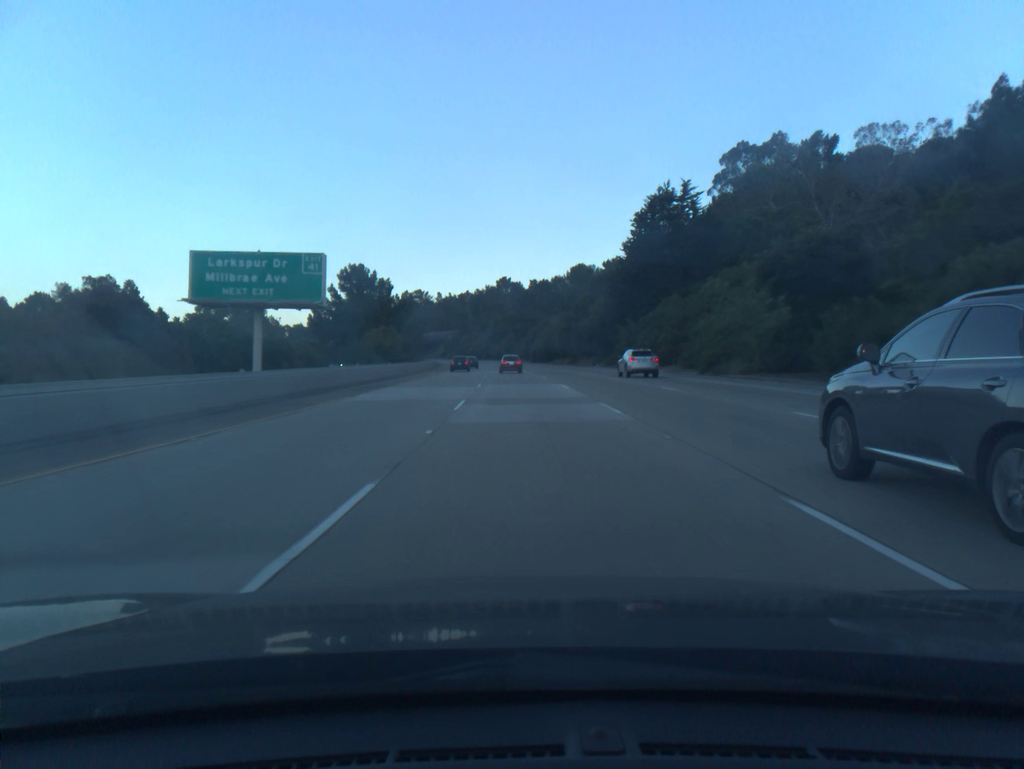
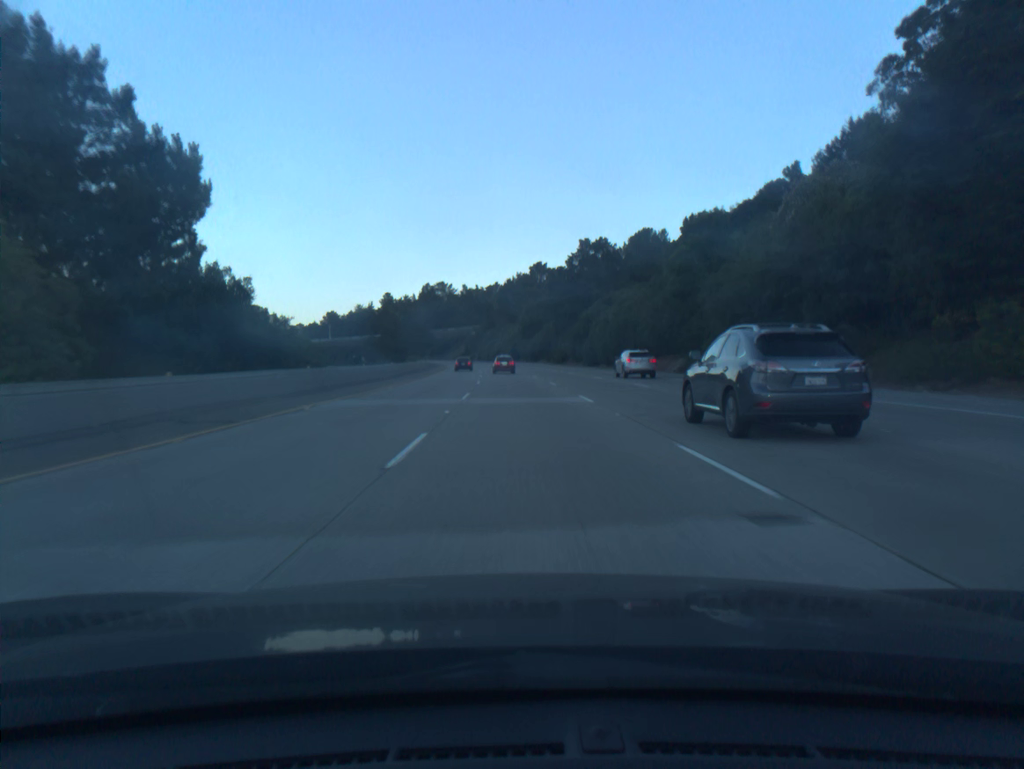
(-1.4, +68.2) m; -2°
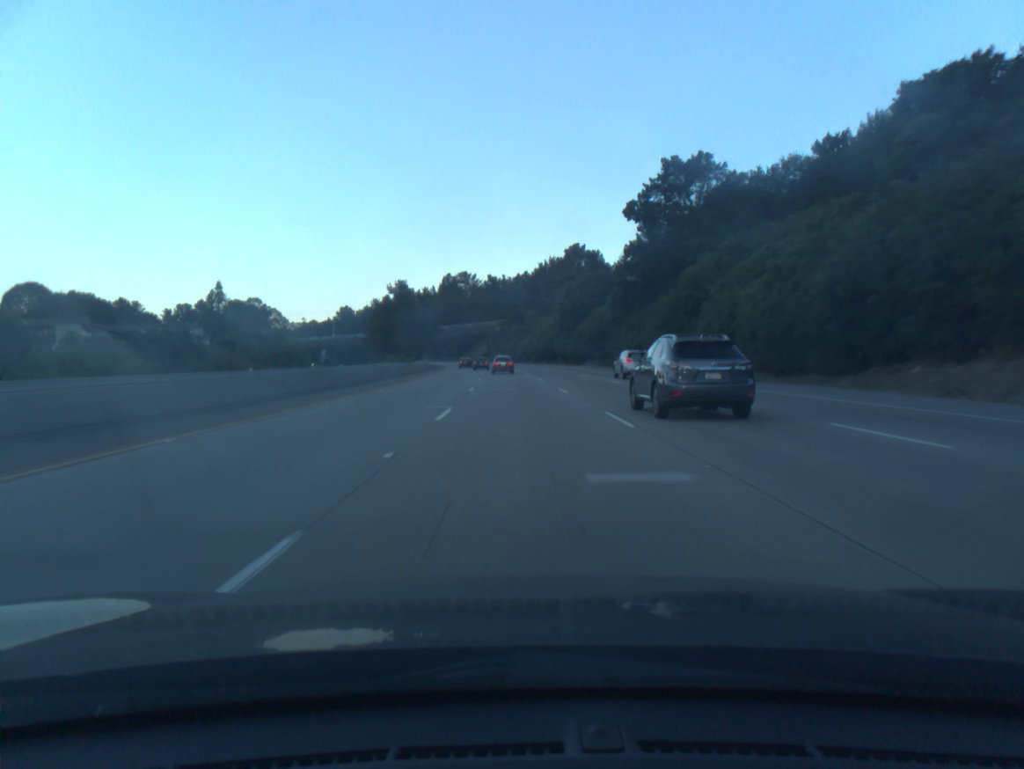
(-0.9, +51.4) m; -2°
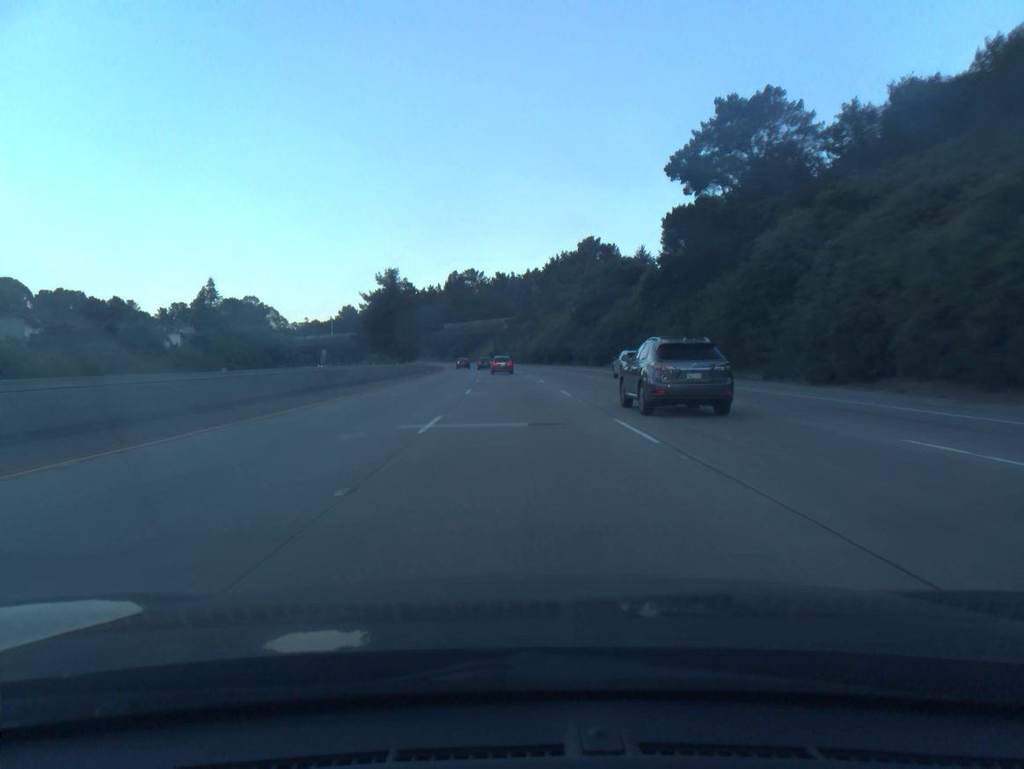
(-0.1, +17.2) m; -1°
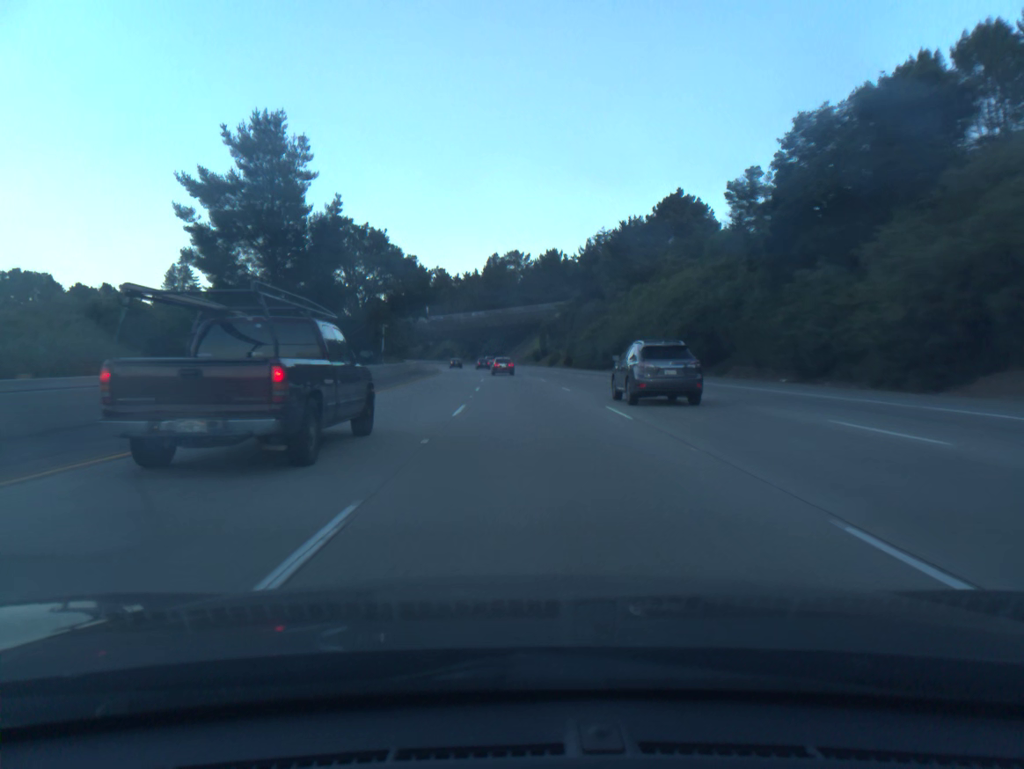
(-2.0, +68.7) m; -3°
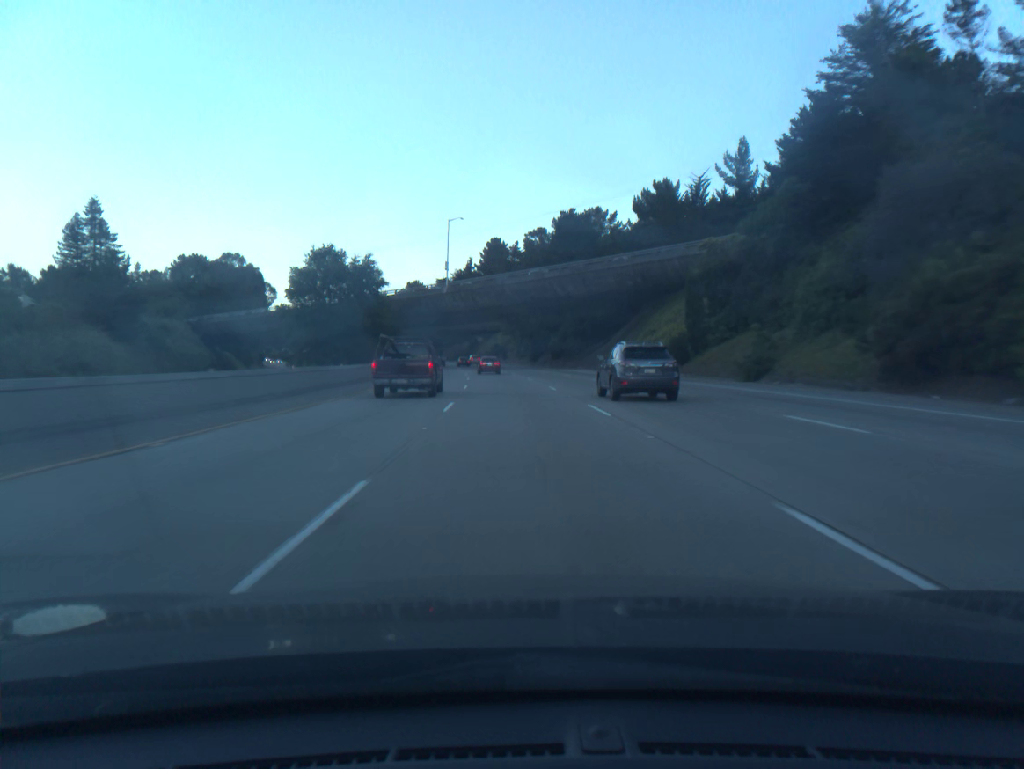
(-3.2, +86.2) m; -5°
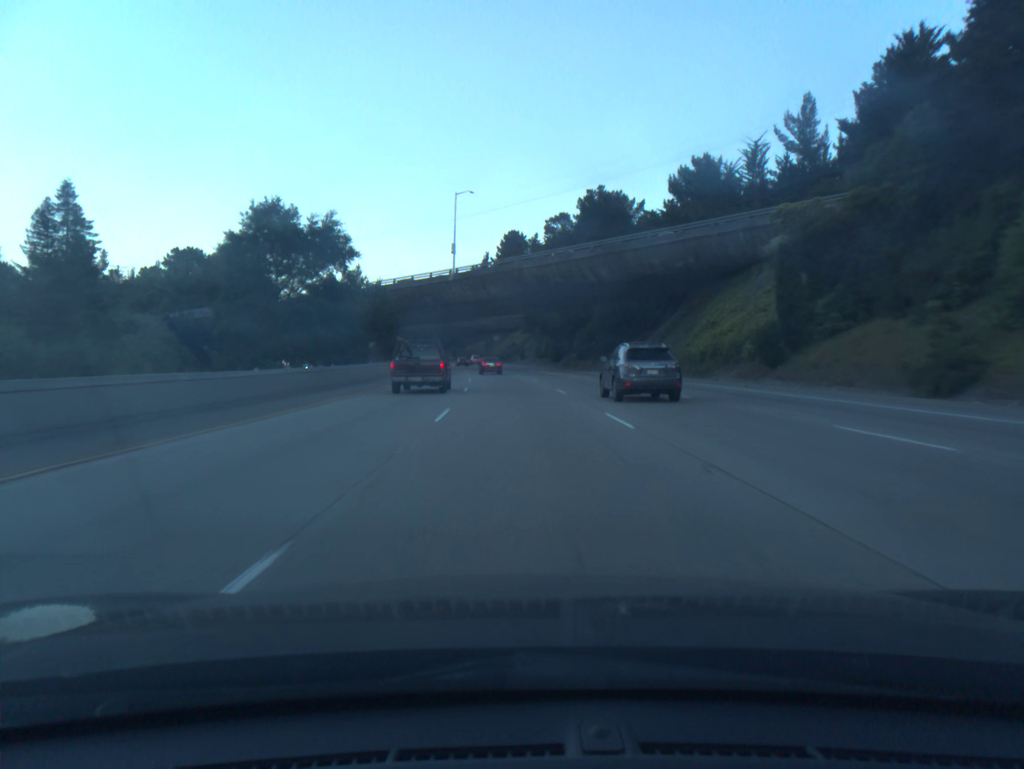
(-0.2, +17.3) m; -1°
